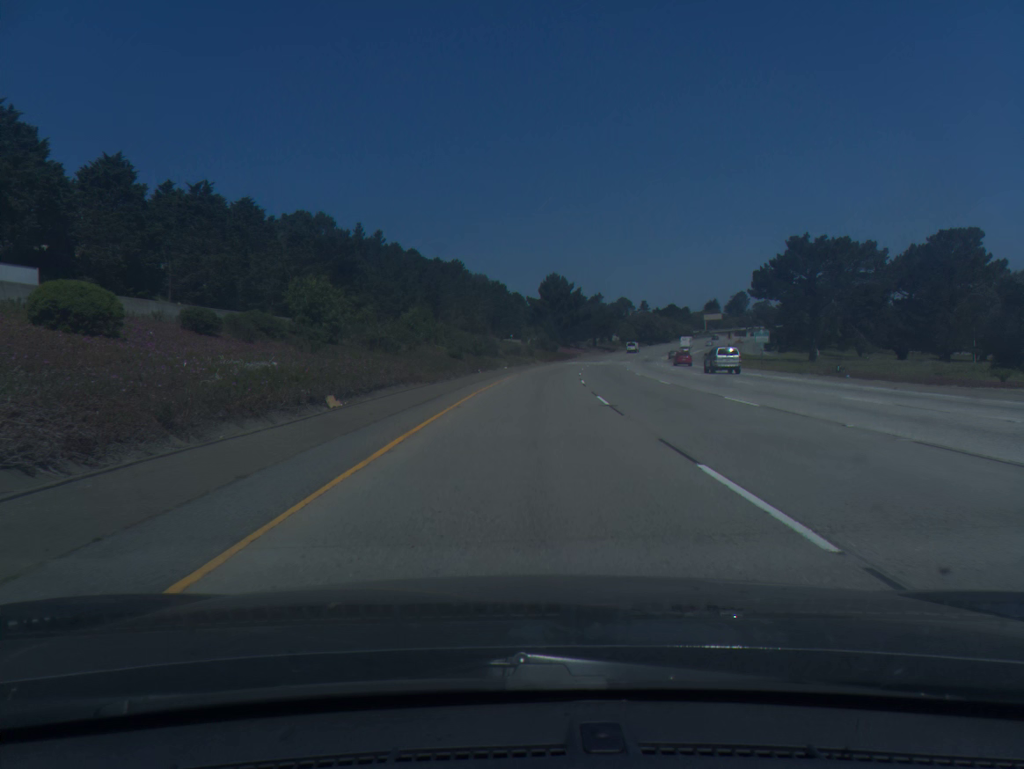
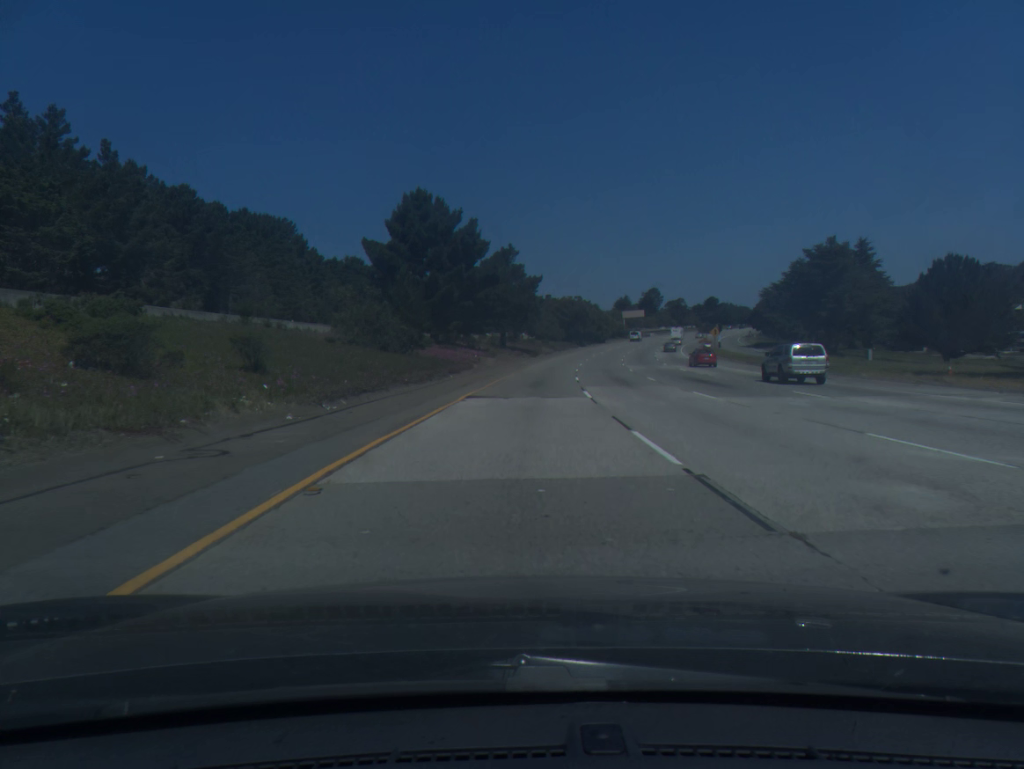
(+6.0, +83.9) m; +8°
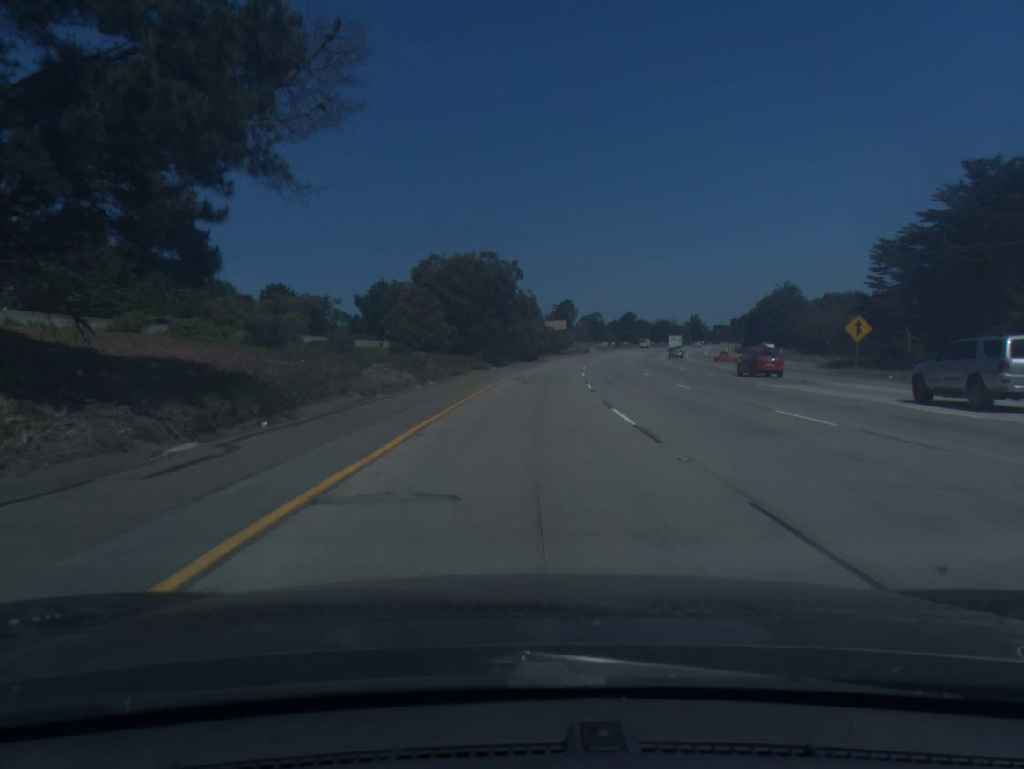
(+5.2, +82.1) m; +7°
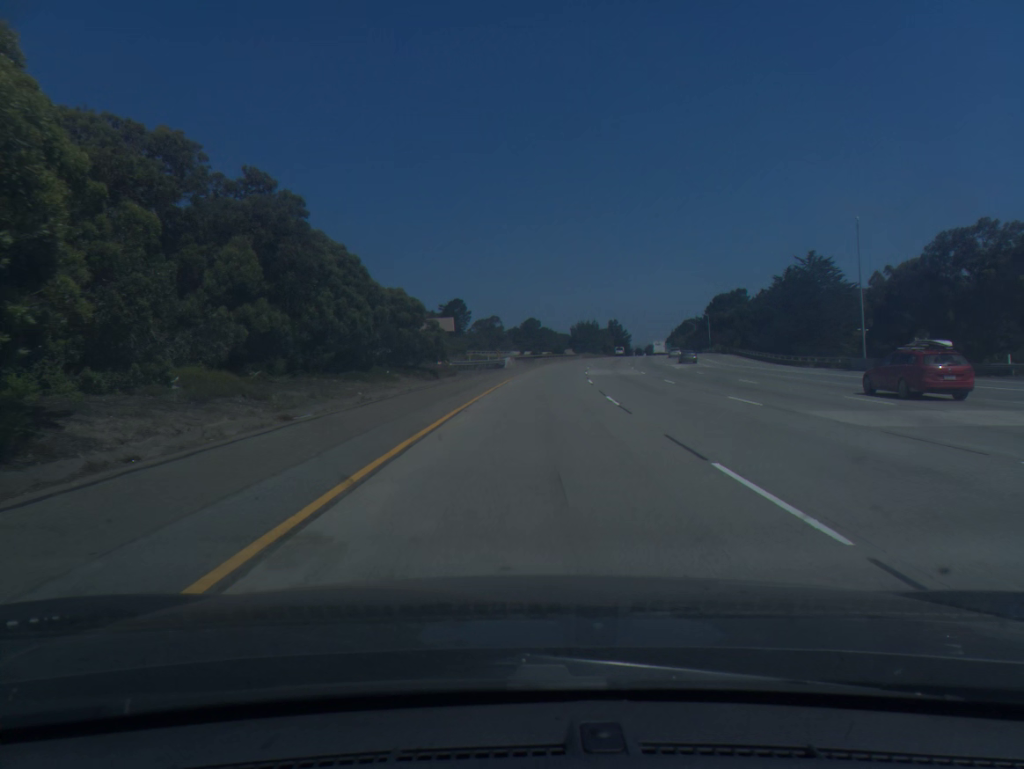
(+5.6, +82.2) m; +8°
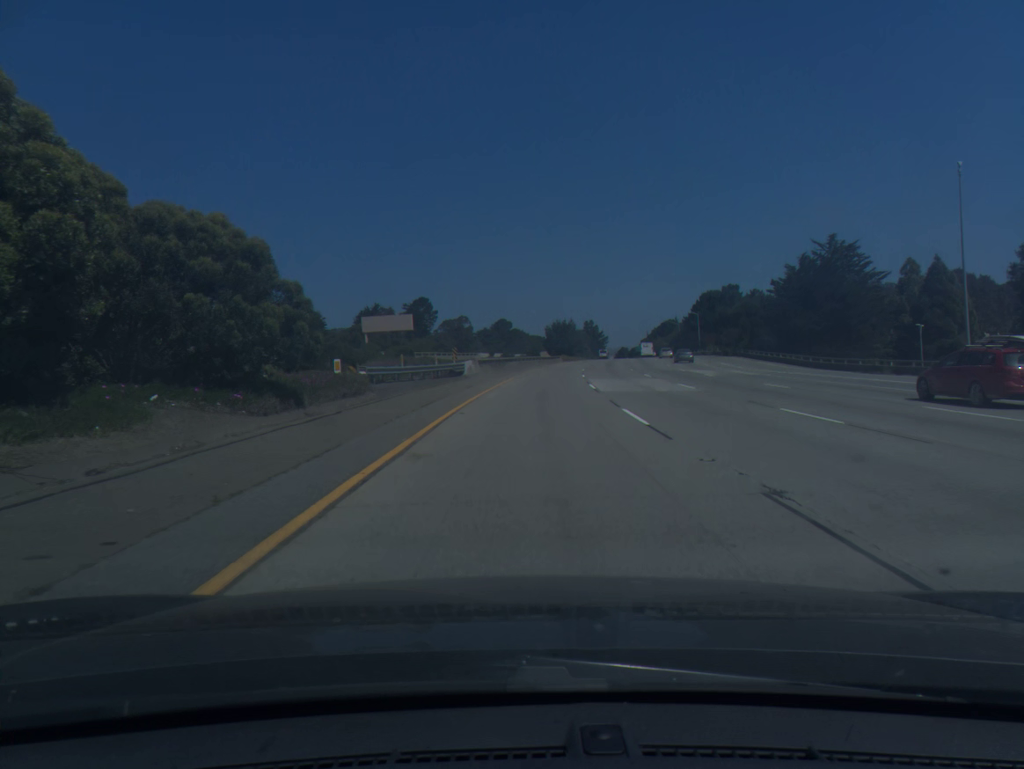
(+0.4, +20.3) m; +2°
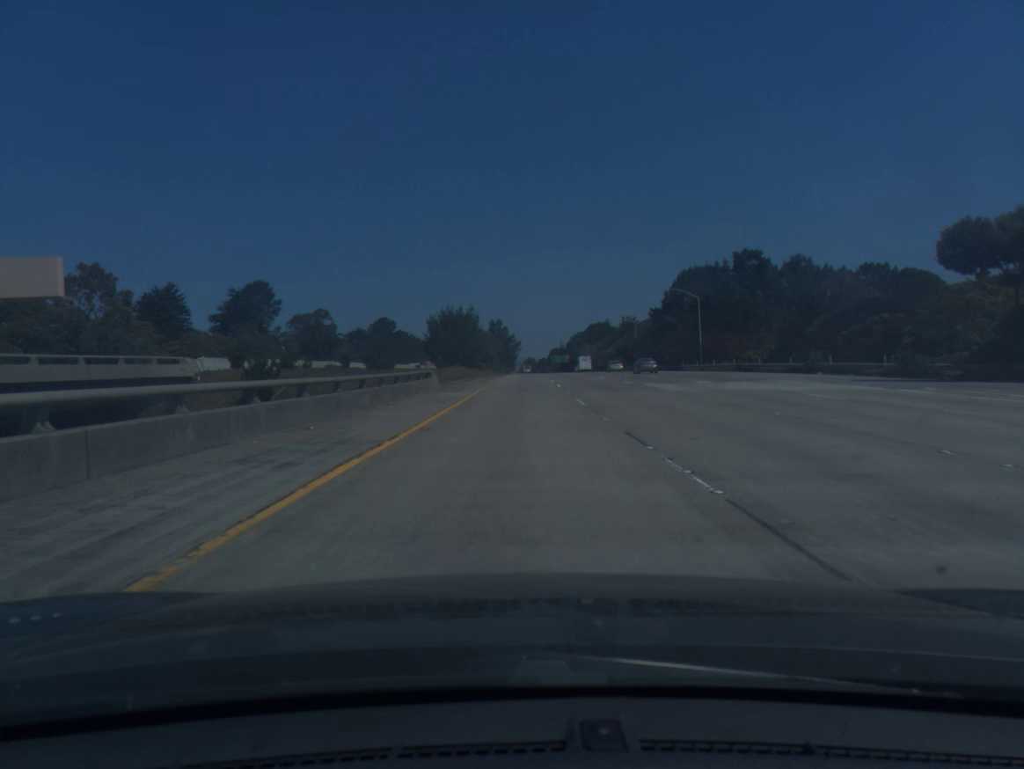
(+5.6, +80.2) m; +7°
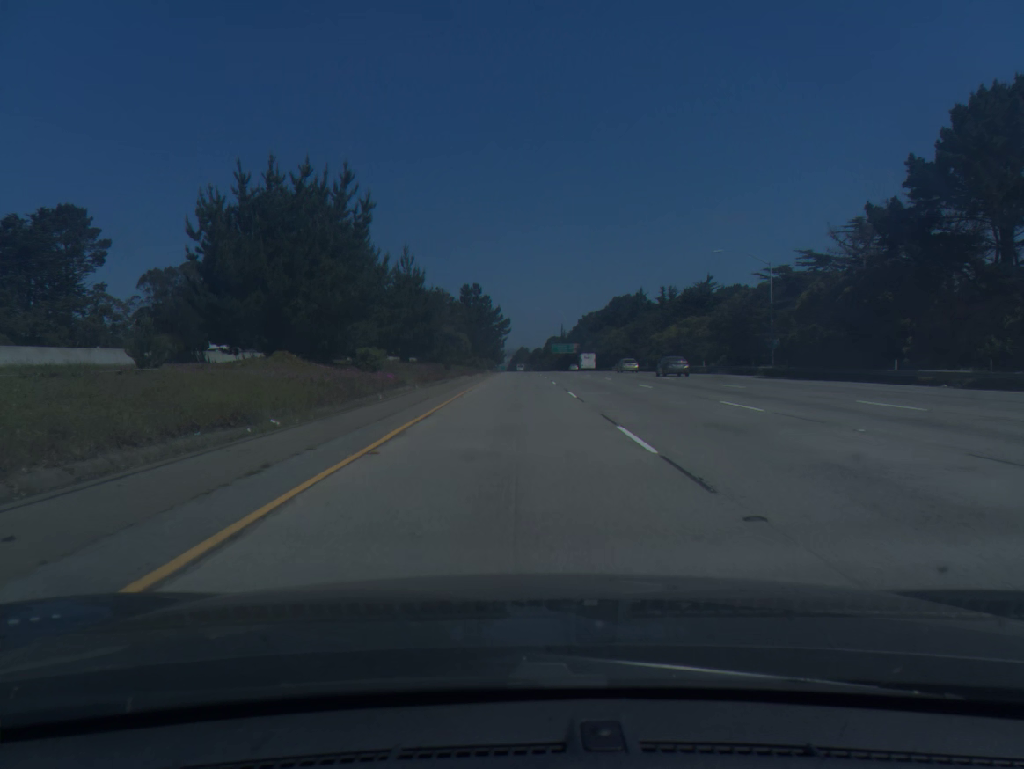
(+0.9, +81.2) m; +1°
